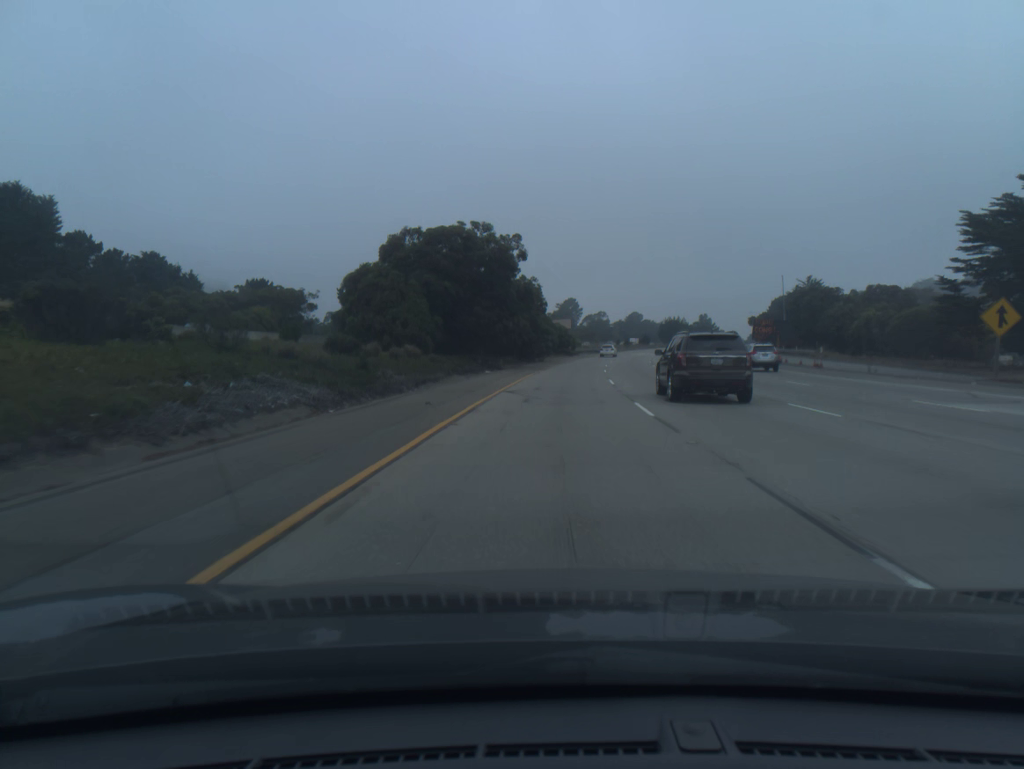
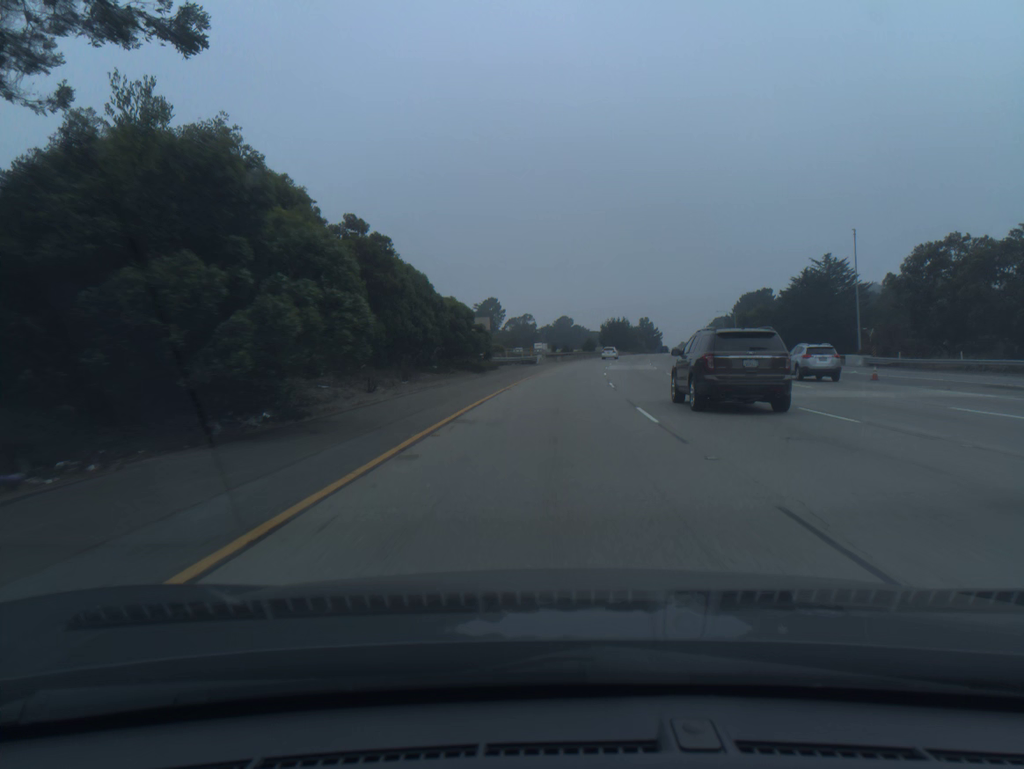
(+3.0, +59.8) m; +6°
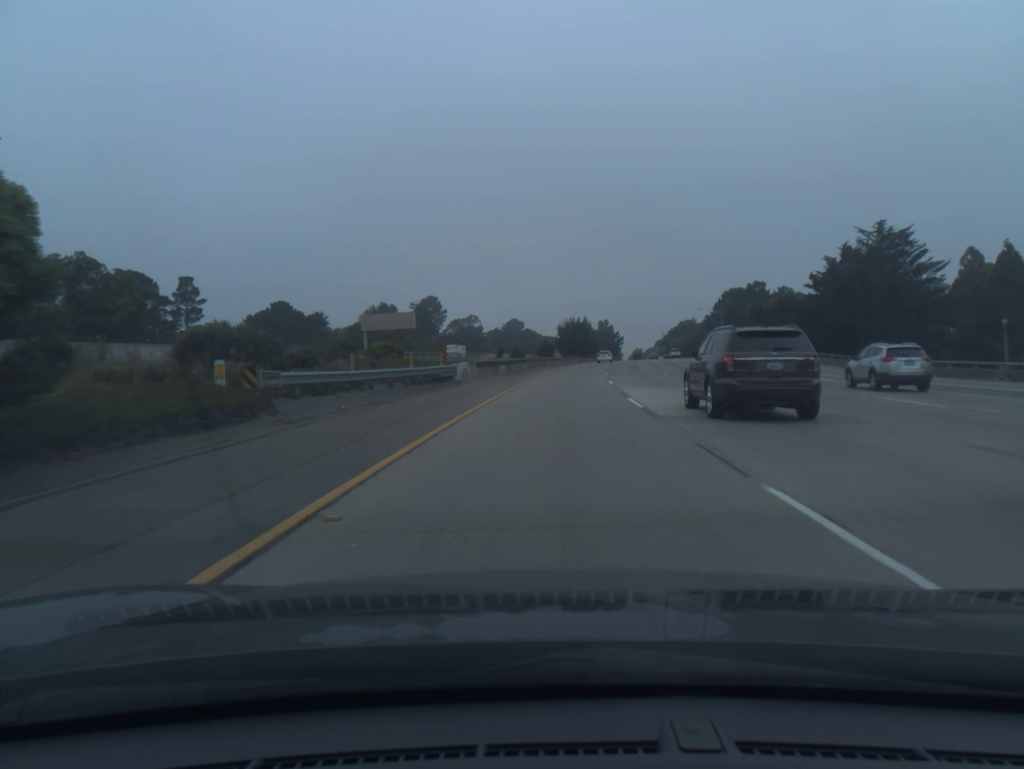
(+1.3, +39.8) m; +4°
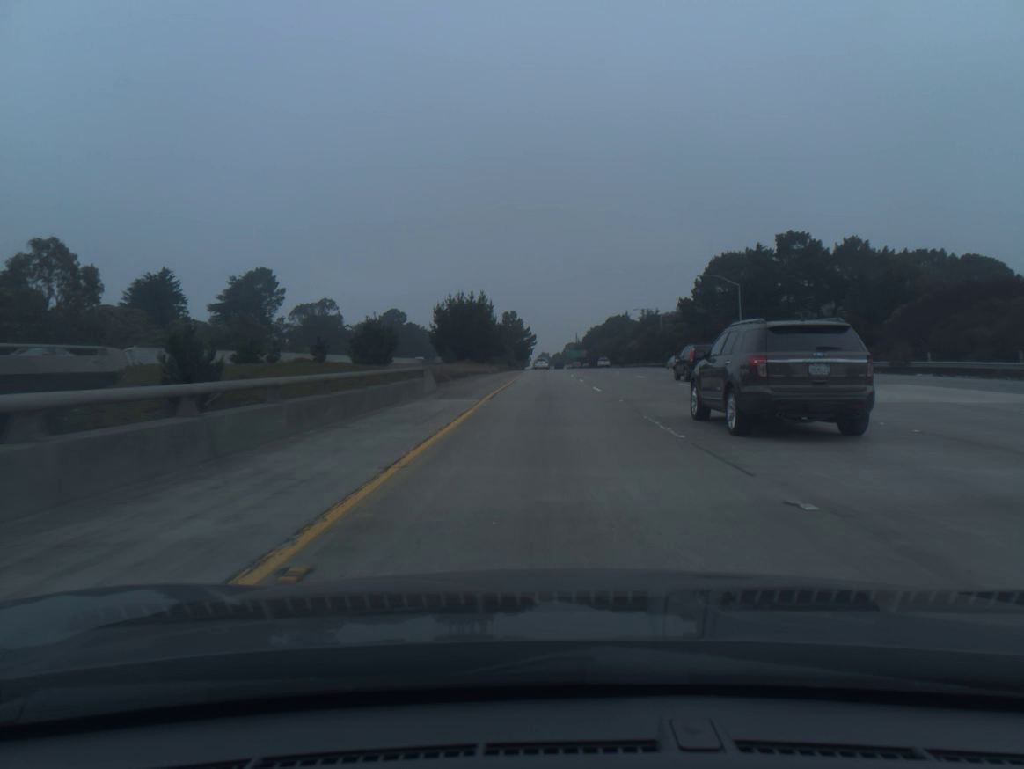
(+5.2, +79.5) m; +7°
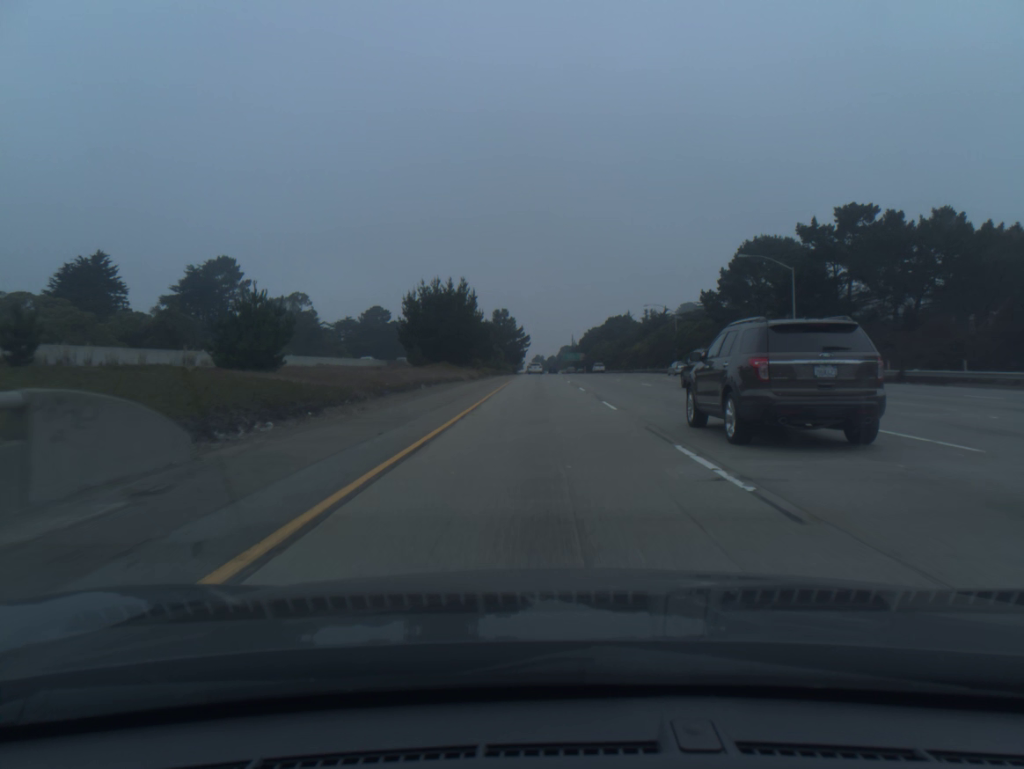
(+0.1, +20.1) m; 0°
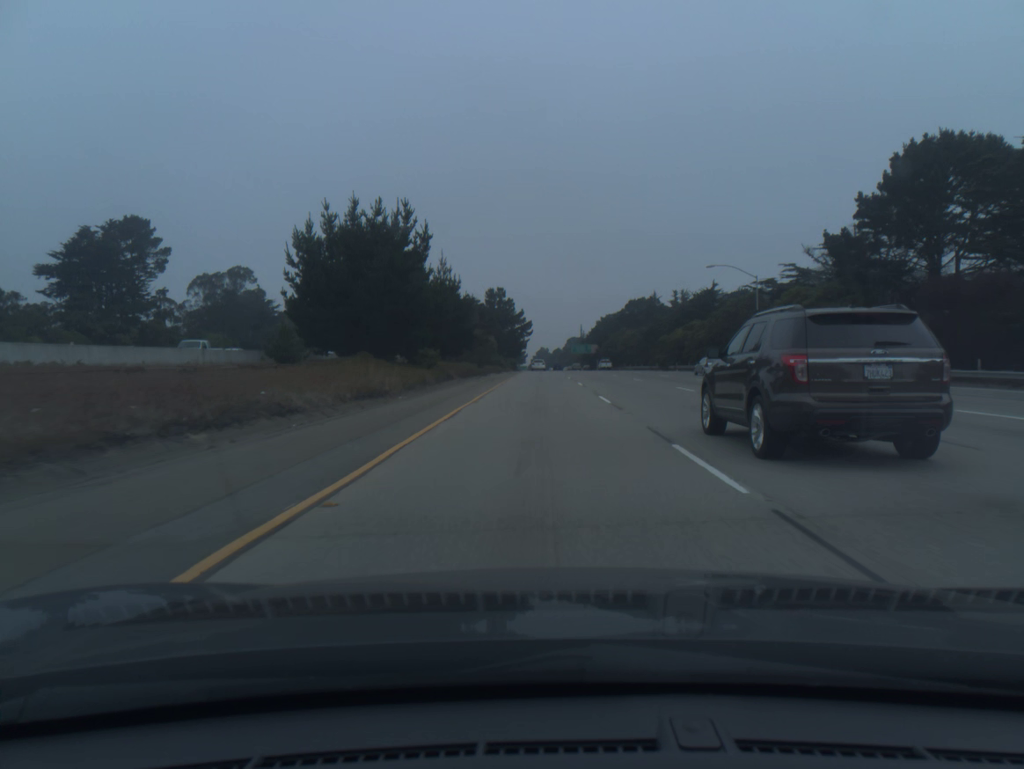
(0.0, +40.3) m; 0°
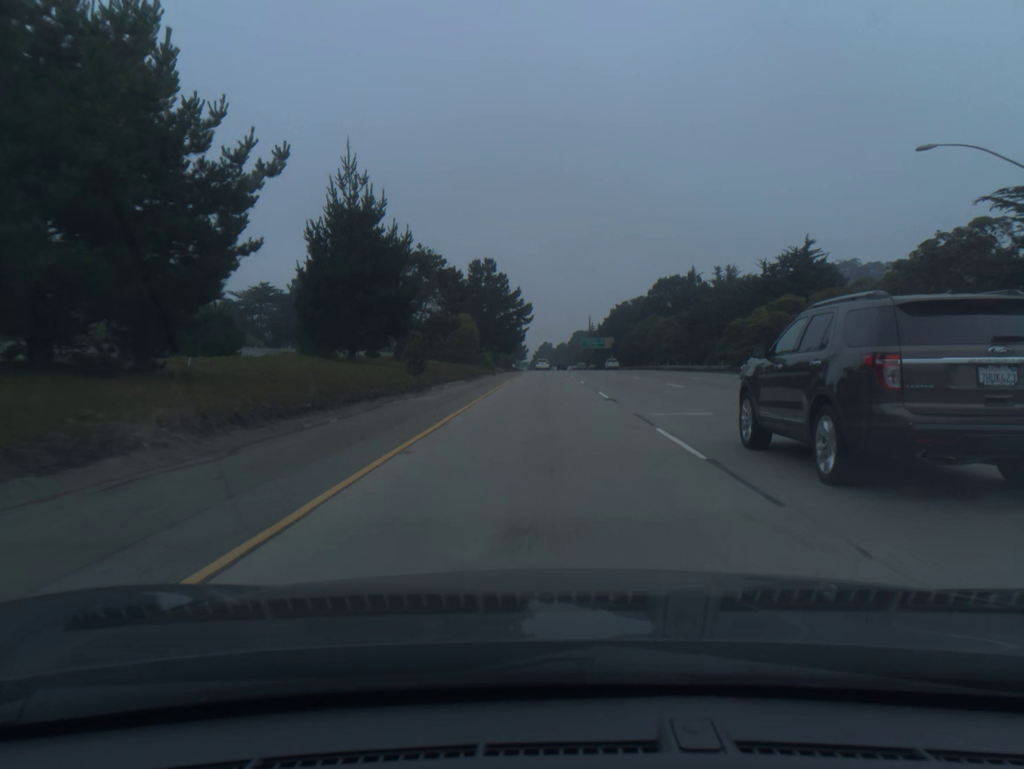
(-0.1, +40.4) m; 0°
